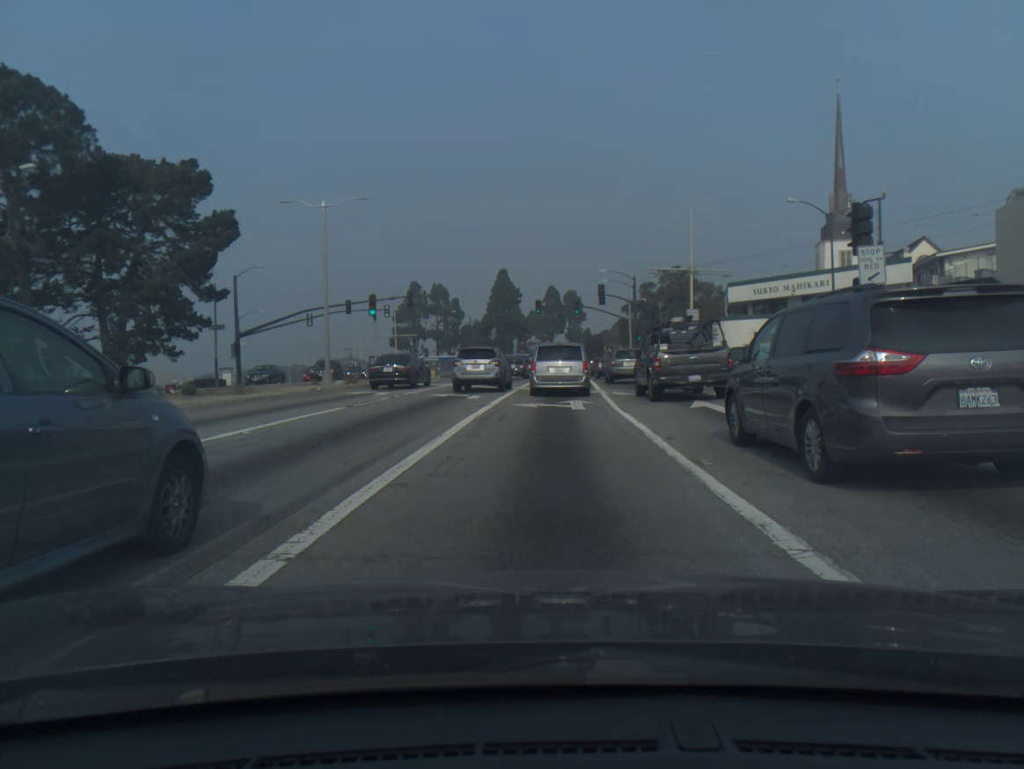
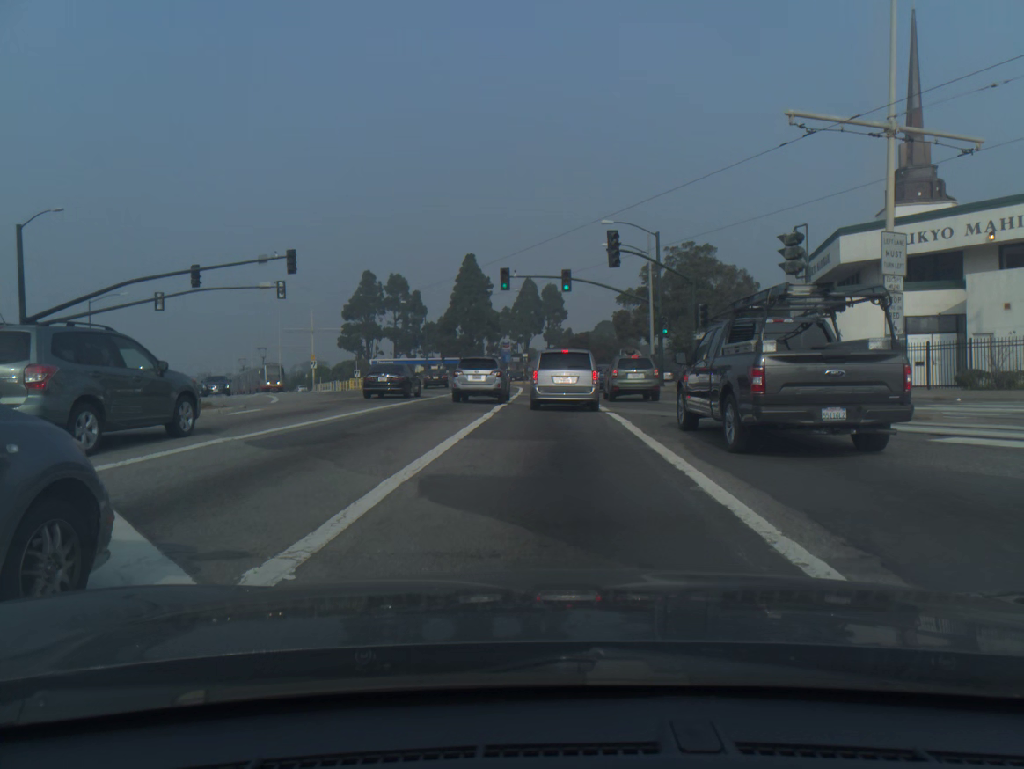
(+0.4, +27.8) m; +1°
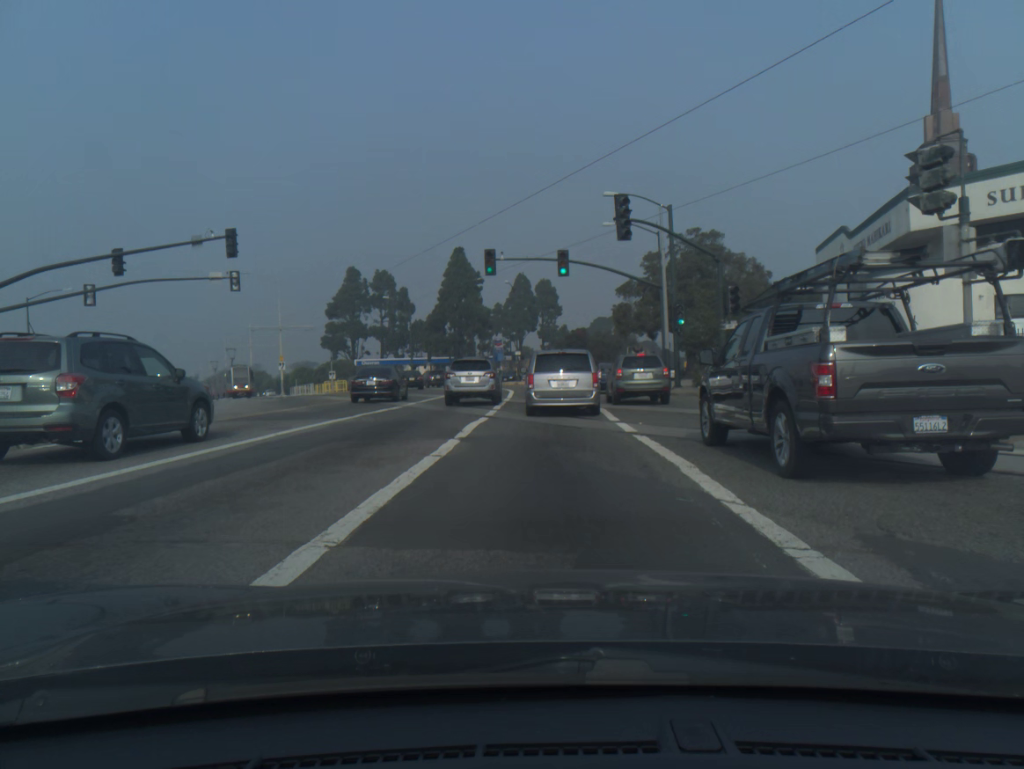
(+0.1, +7.3) m; +1°
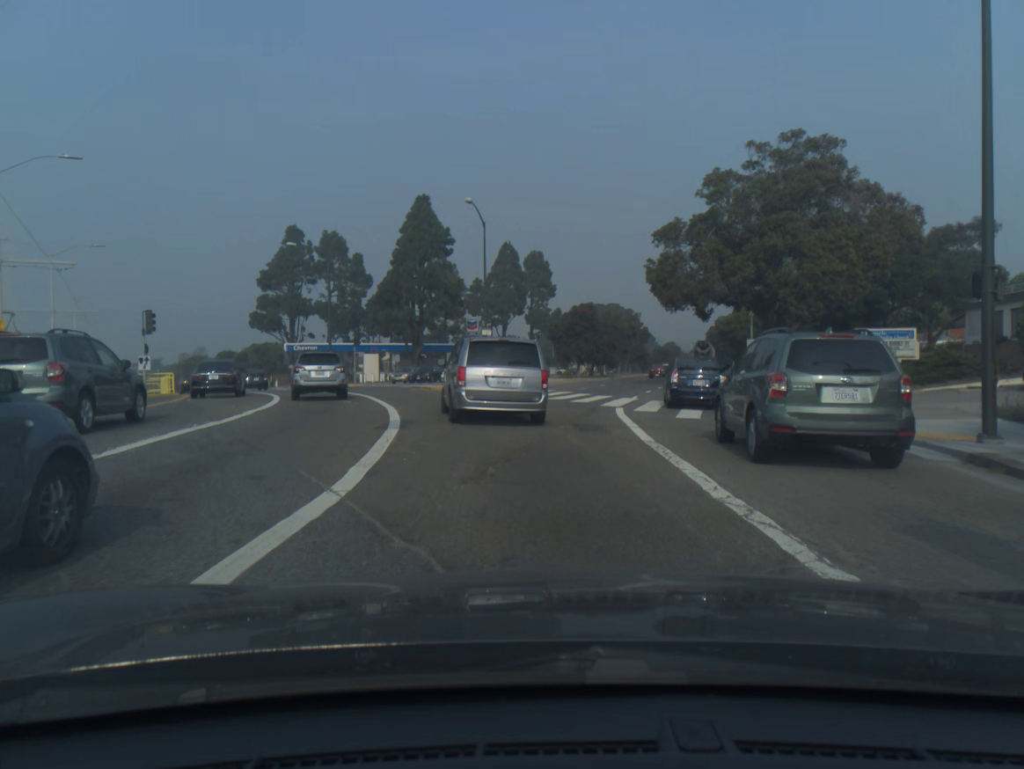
(-0.1, +35.0) m; +1°
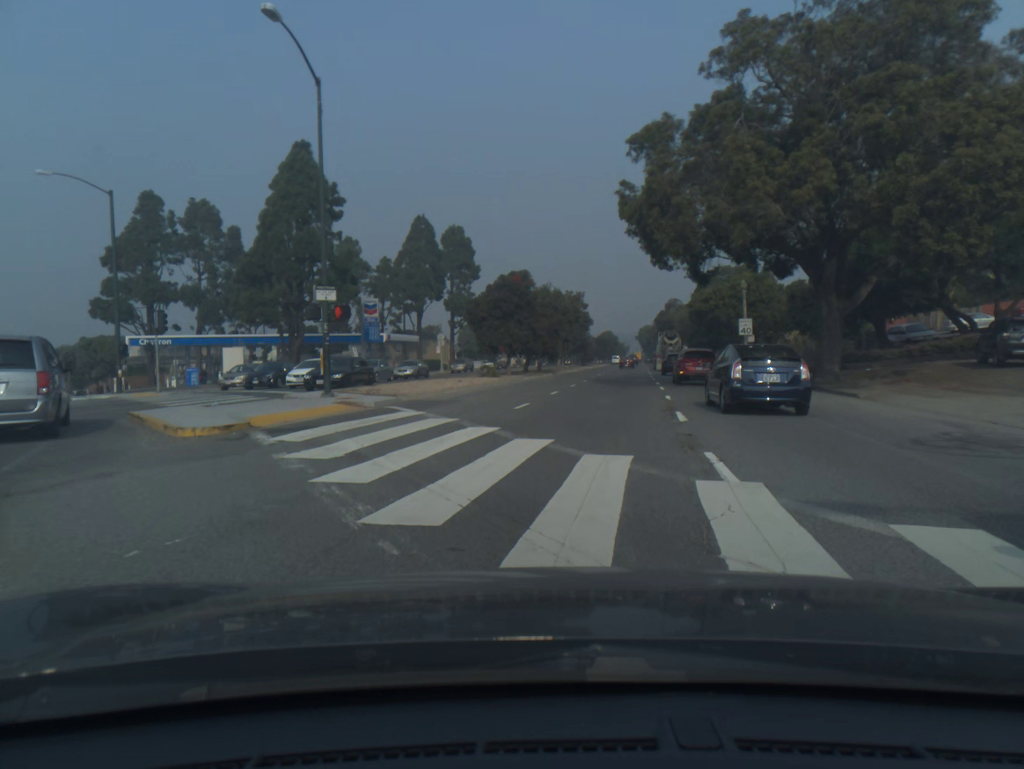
(+0.8, +22.2) m; +5°
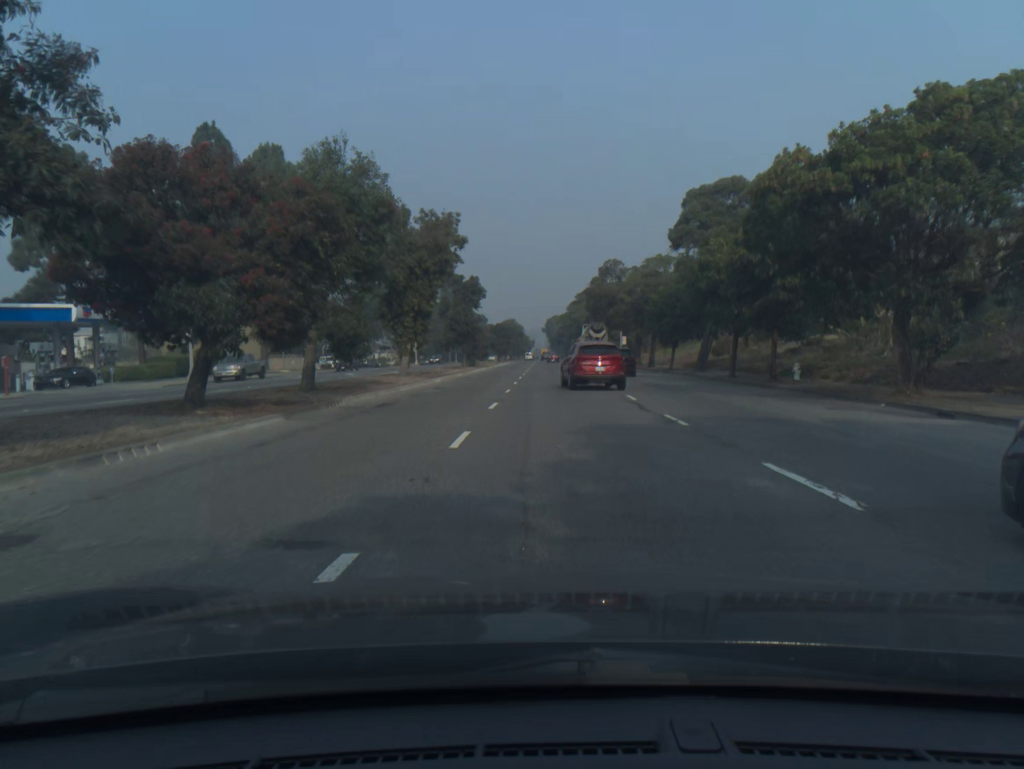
(+3.6, +44.5) m; +7°
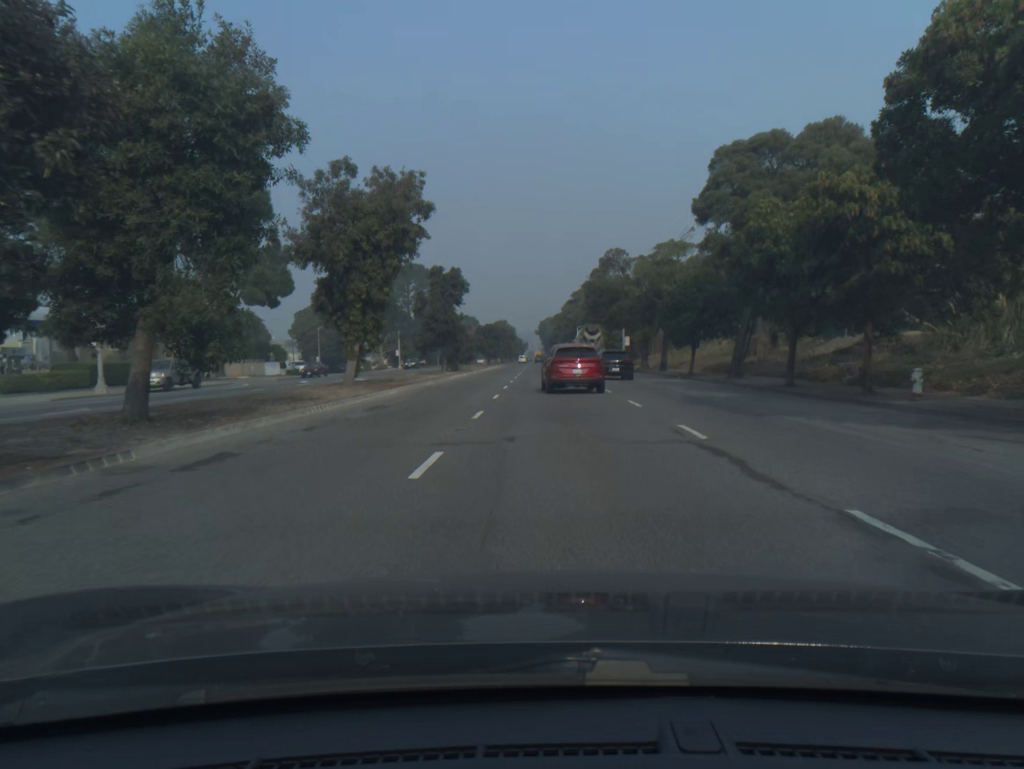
(0.0, +9.7) m; 0°
